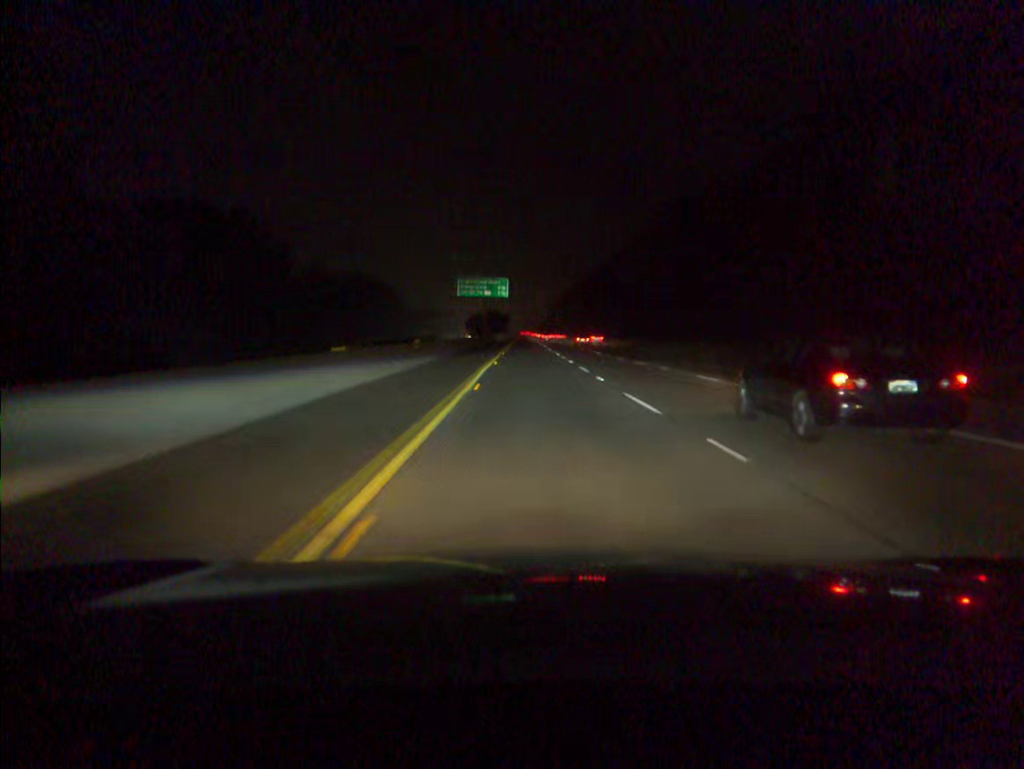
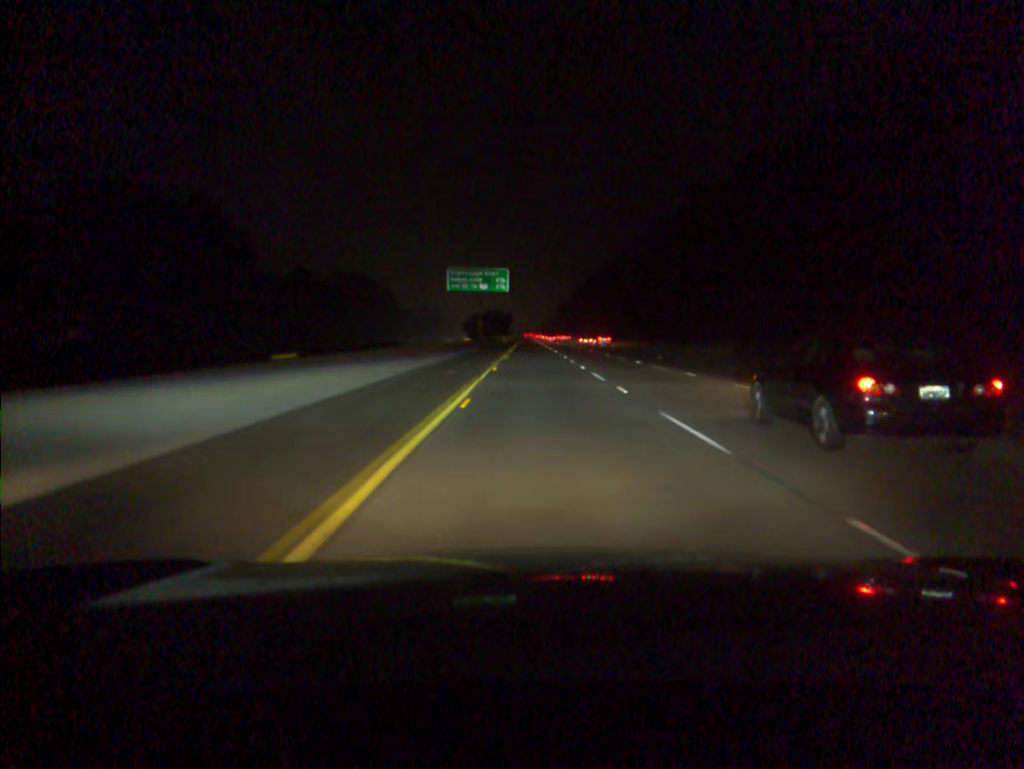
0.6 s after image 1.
(-0.1, +19.1) m; 0°
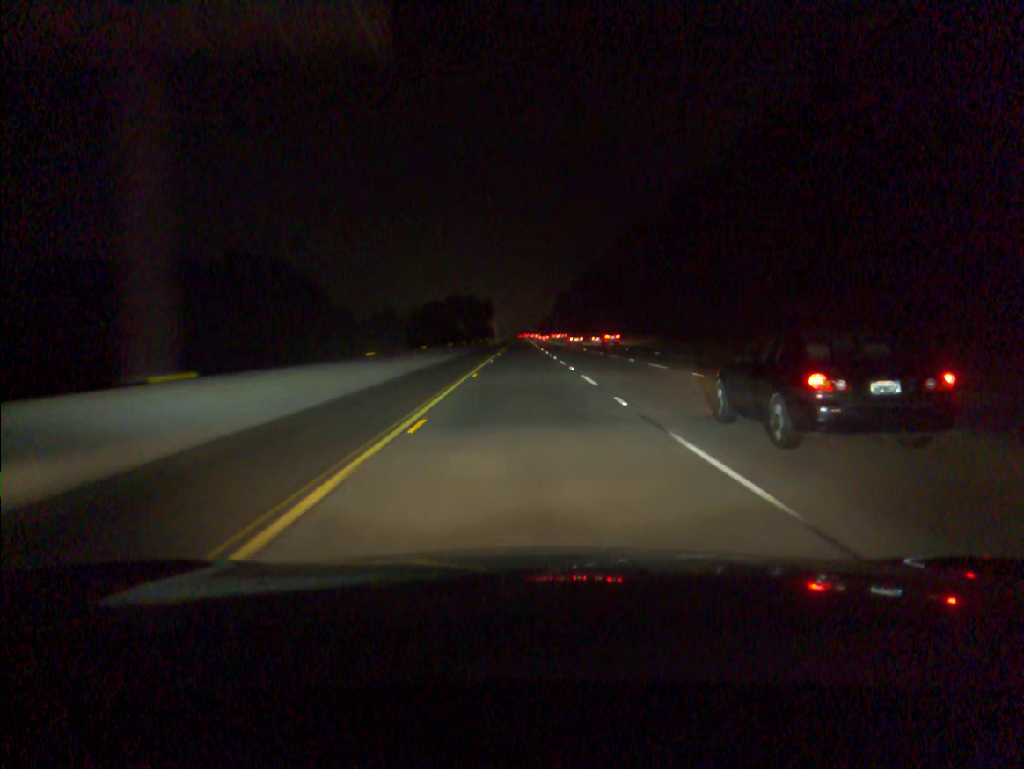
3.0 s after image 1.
(+0.4, +76.3) m; 0°
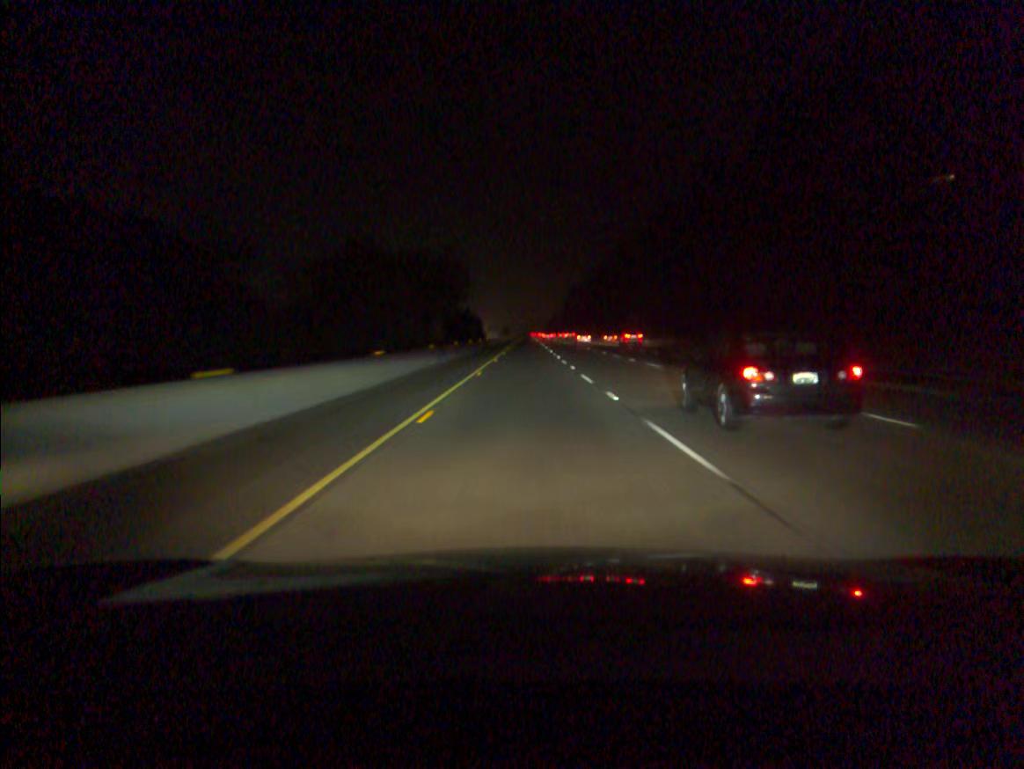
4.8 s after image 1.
(-0.3, +57.0) m; -1°
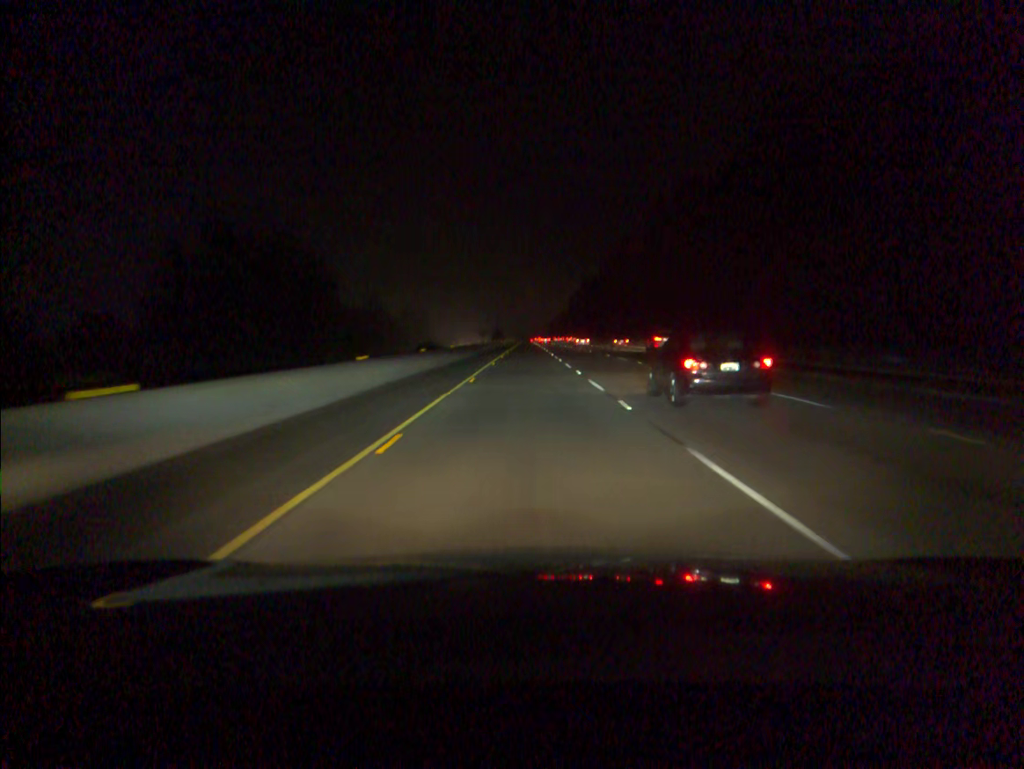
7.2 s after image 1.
(+0.1, +76.0) m; 0°
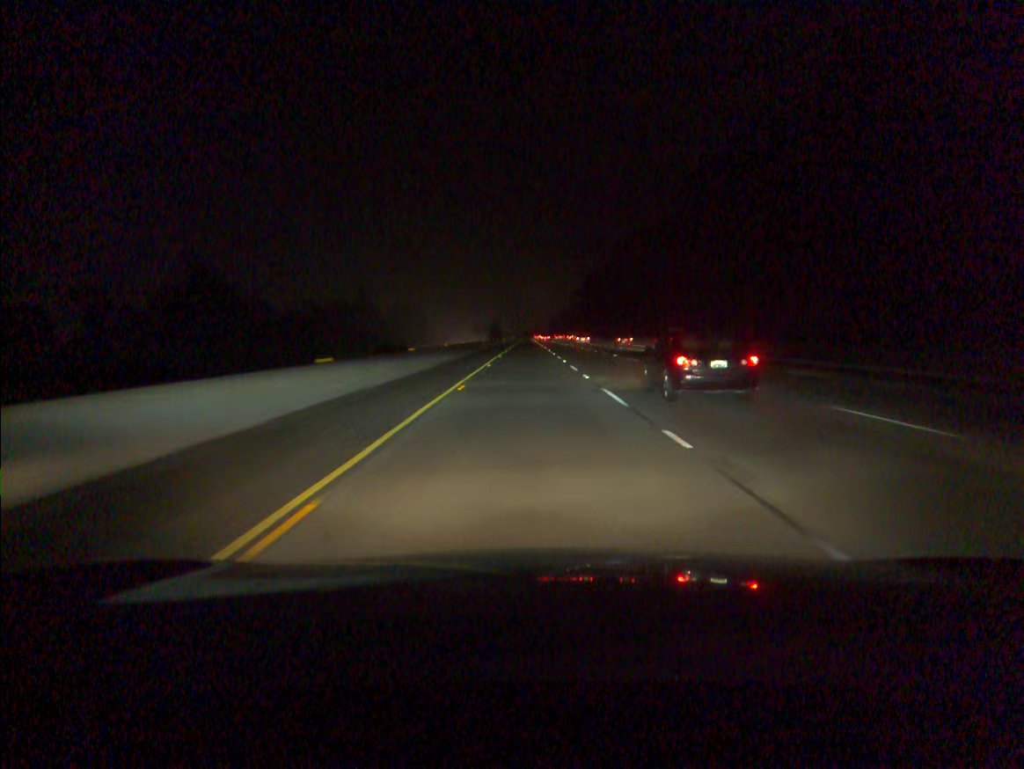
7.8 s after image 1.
(0.0, +18.9) m; 0°
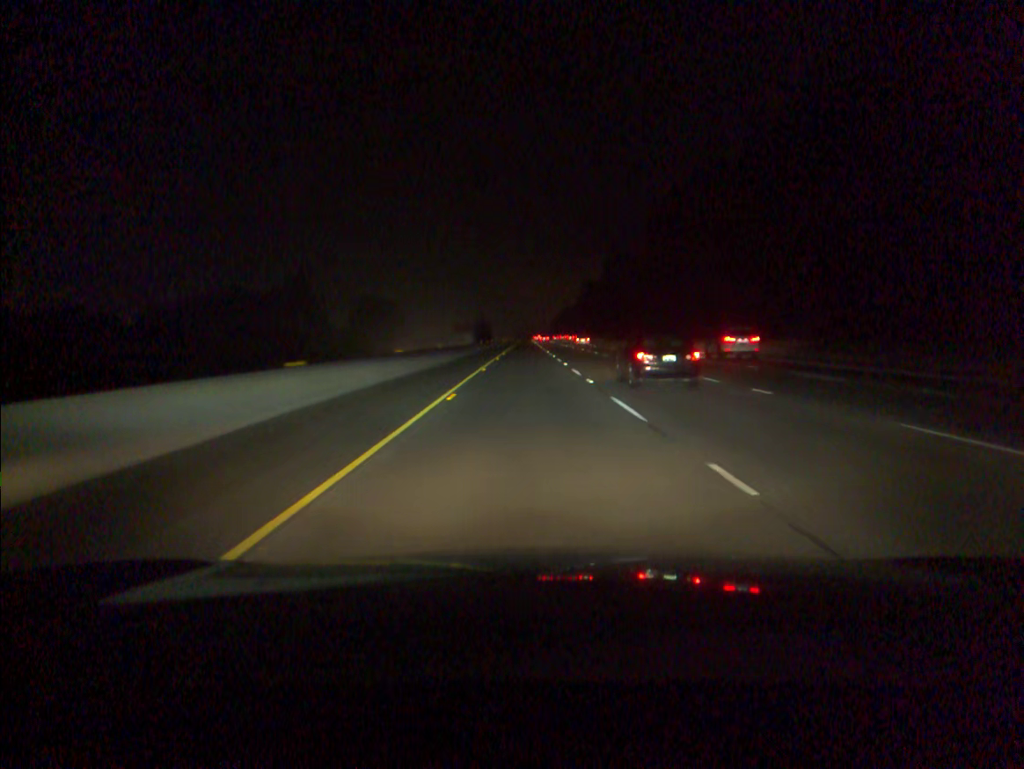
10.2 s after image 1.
(0.0, +75.7) m; 0°
